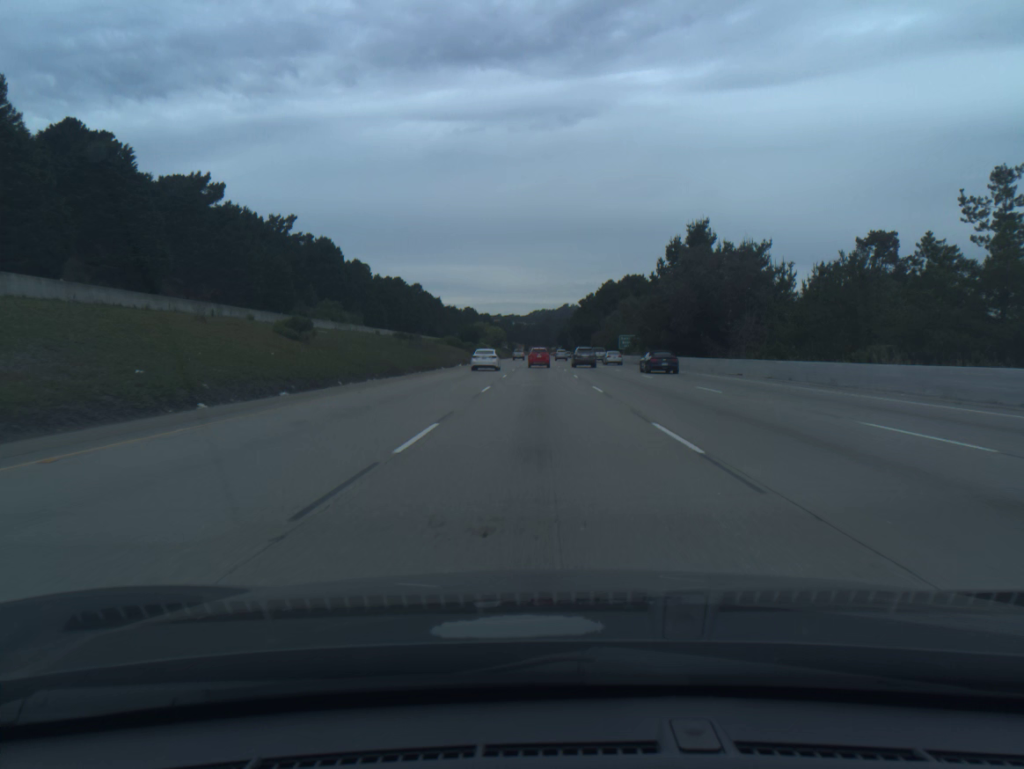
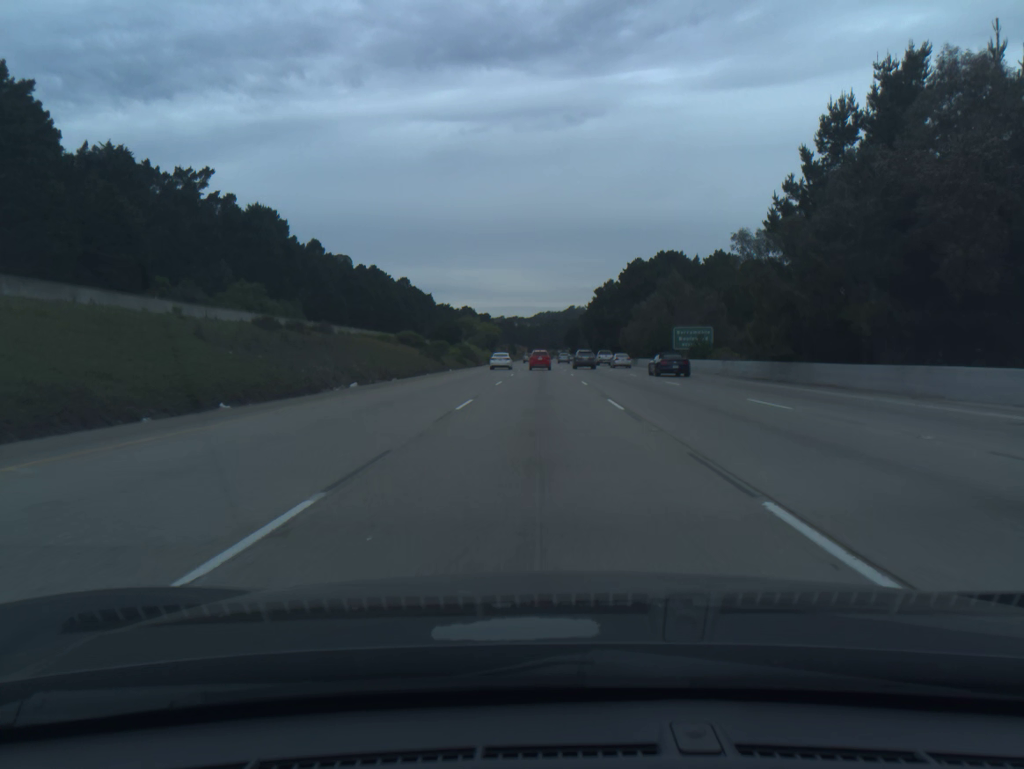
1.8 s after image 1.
(-0.1, +50.6) m; 0°
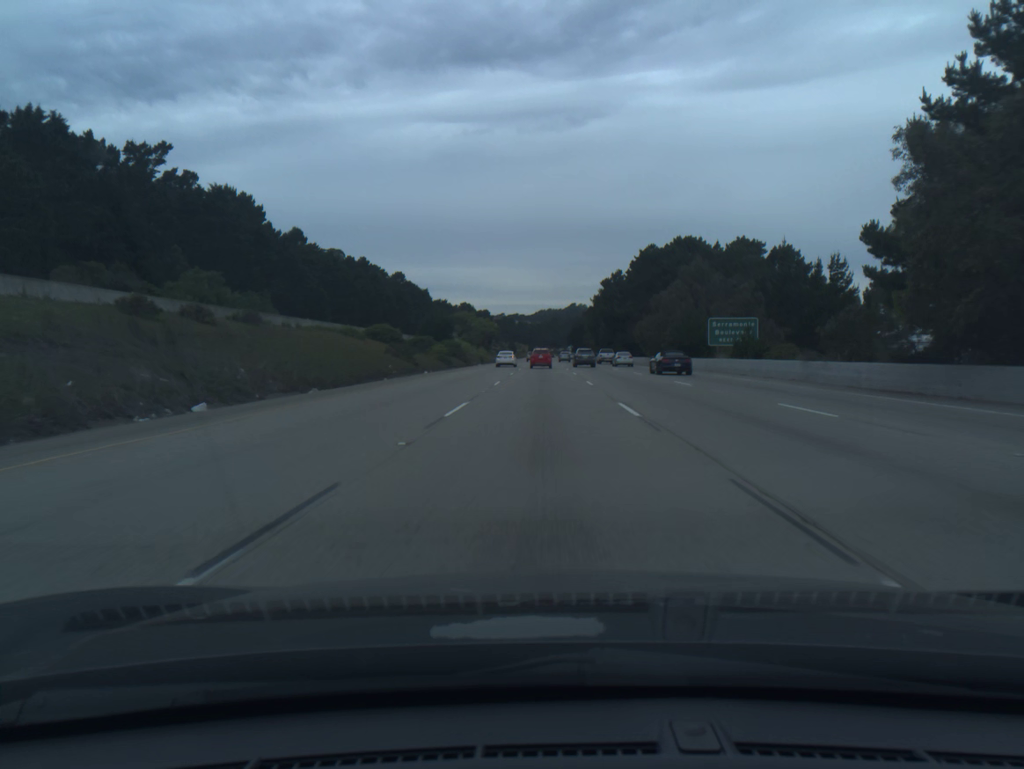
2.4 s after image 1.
(0.0, +16.9) m; 0°
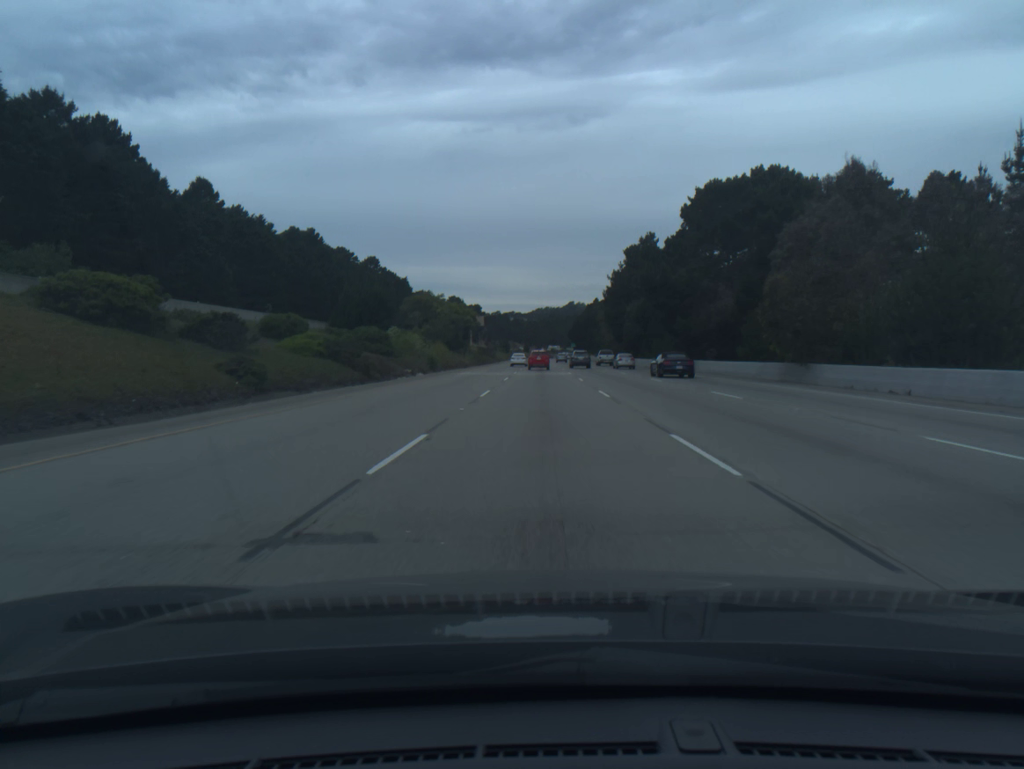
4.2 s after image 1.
(0.0, +50.9) m; 0°
